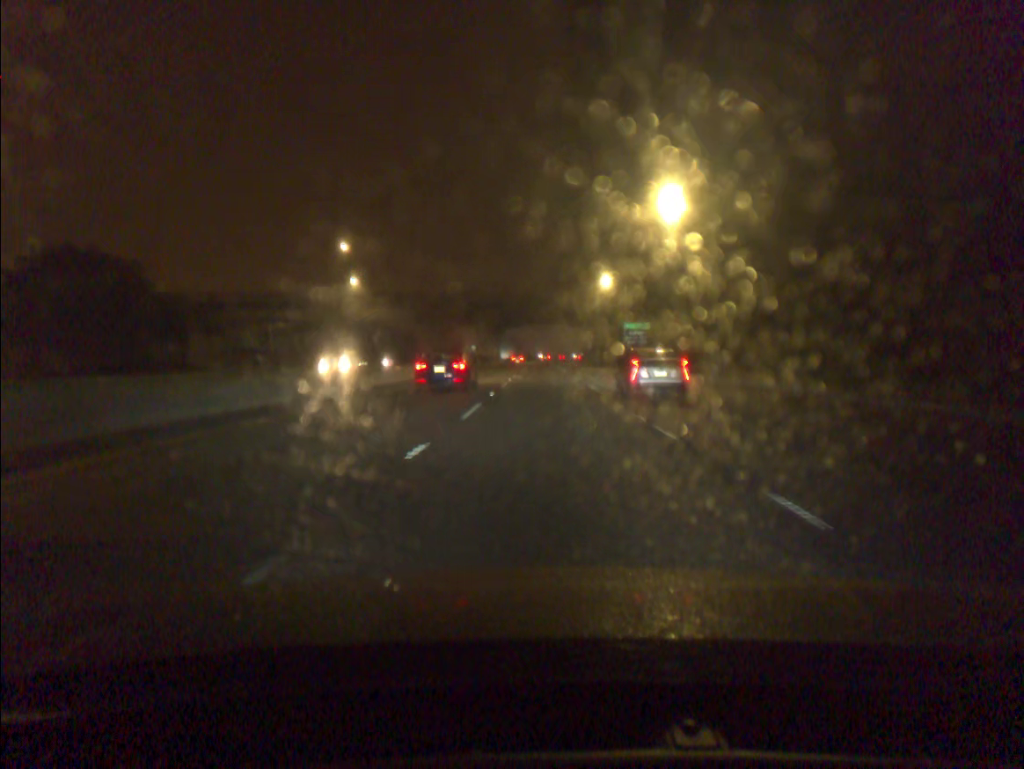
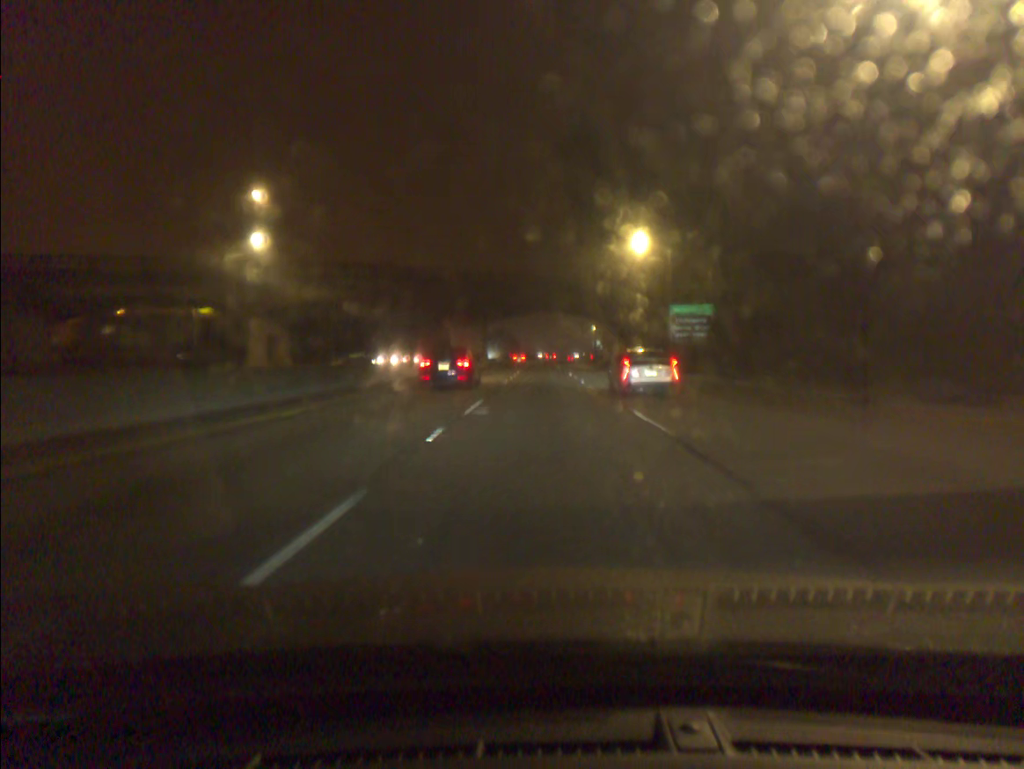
(0.0, +28.2) m; 0°
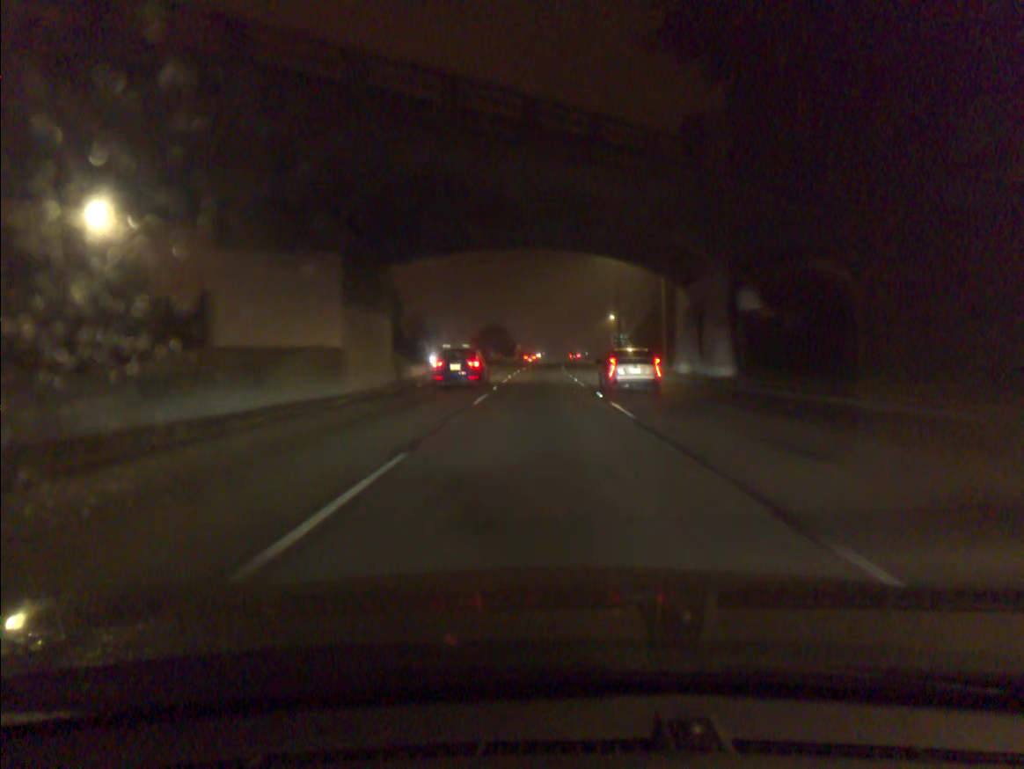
(+0.1, +56.3) m; 0°
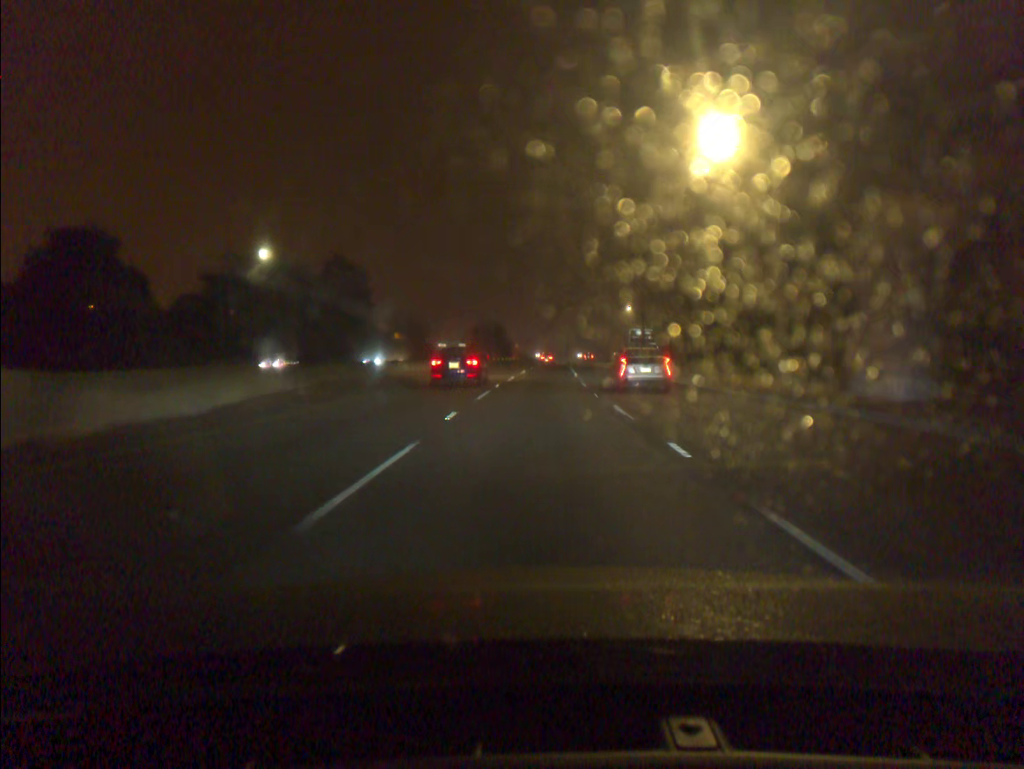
(0.0, +28.0) m; 0°
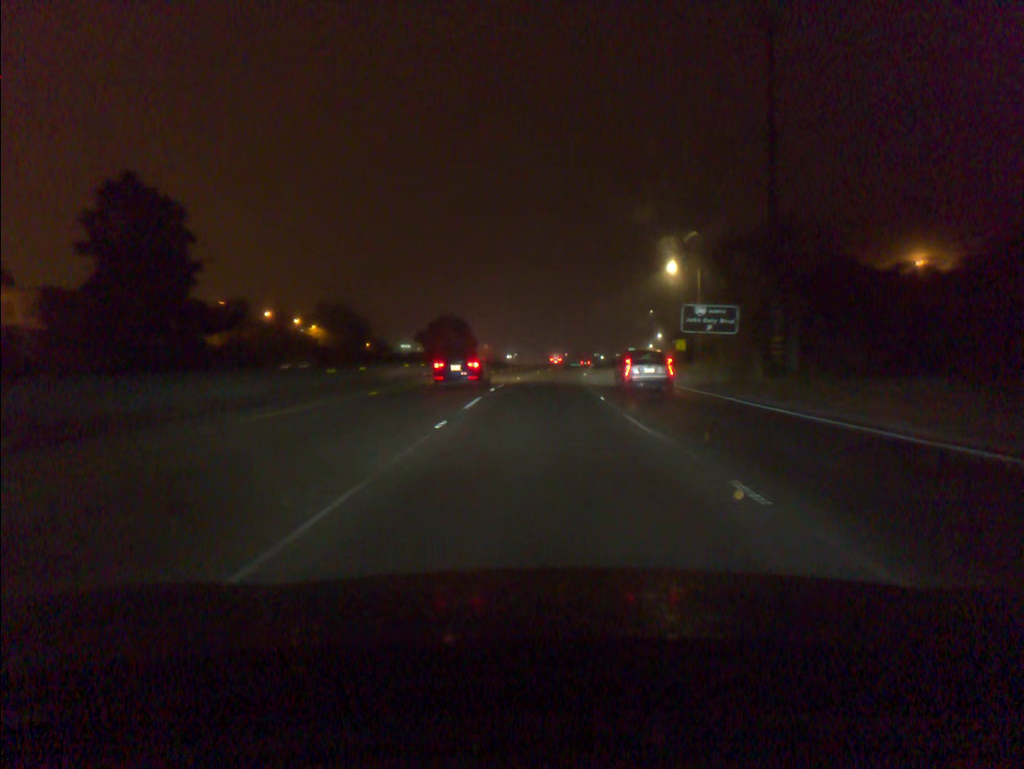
(+0.5, +56.2) m; +2°
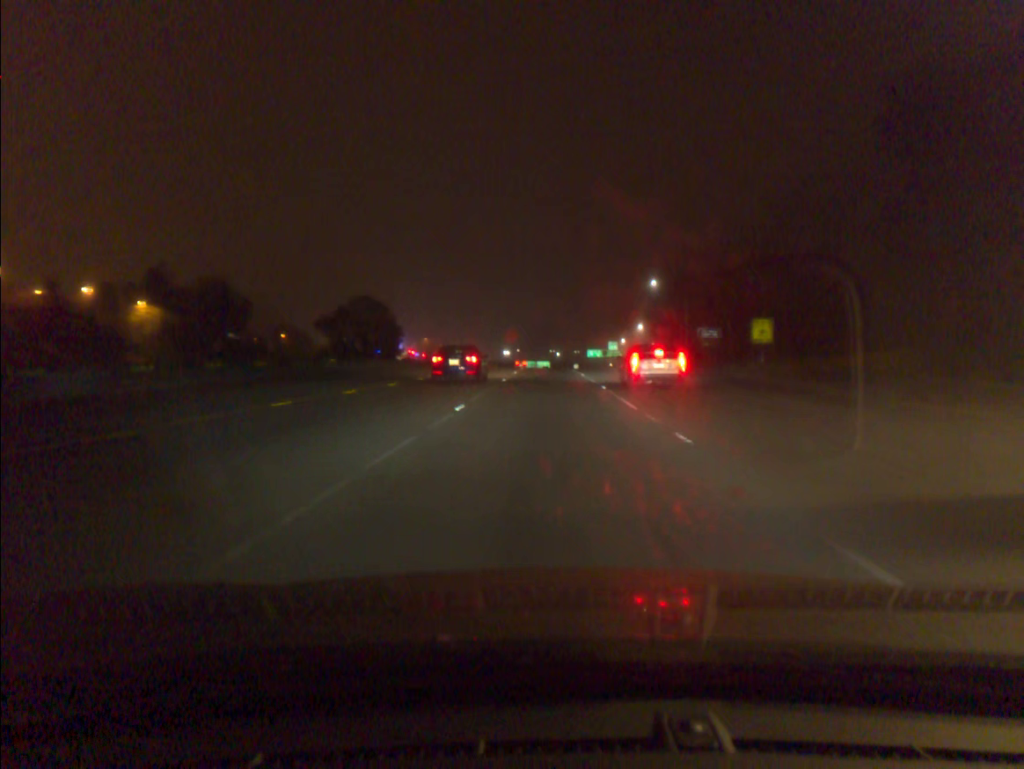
(+1.5, +57.3) m; +4°
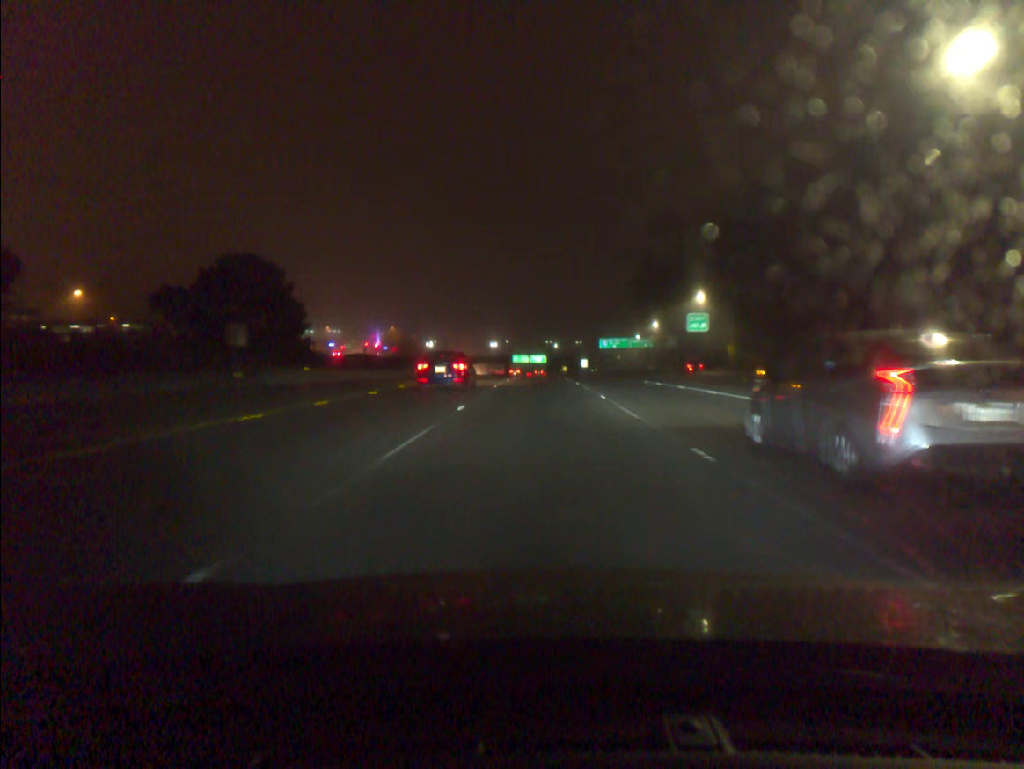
(+0.4, +73.3) m; 0°
